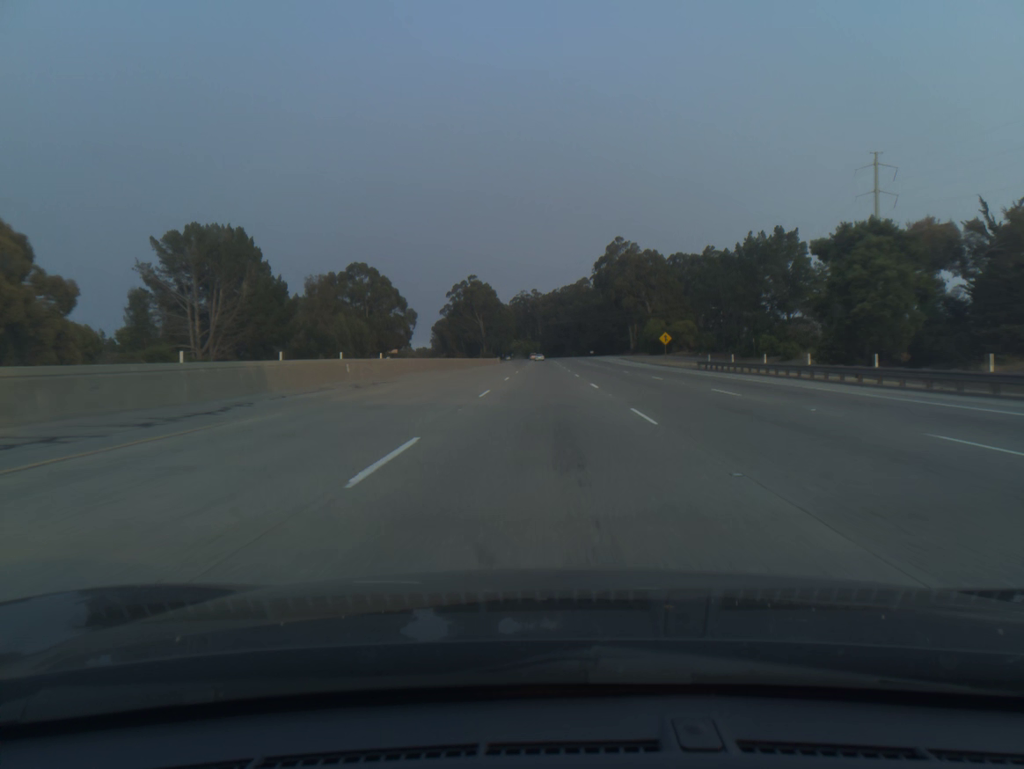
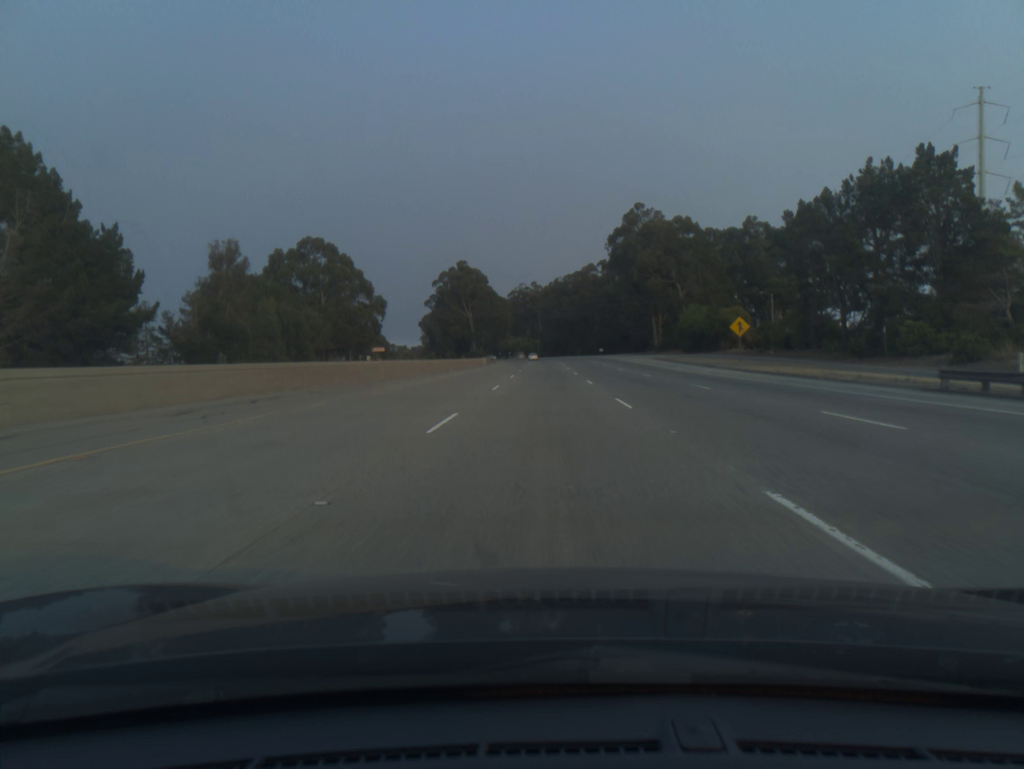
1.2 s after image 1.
(0.0, +39.4) m; 0°
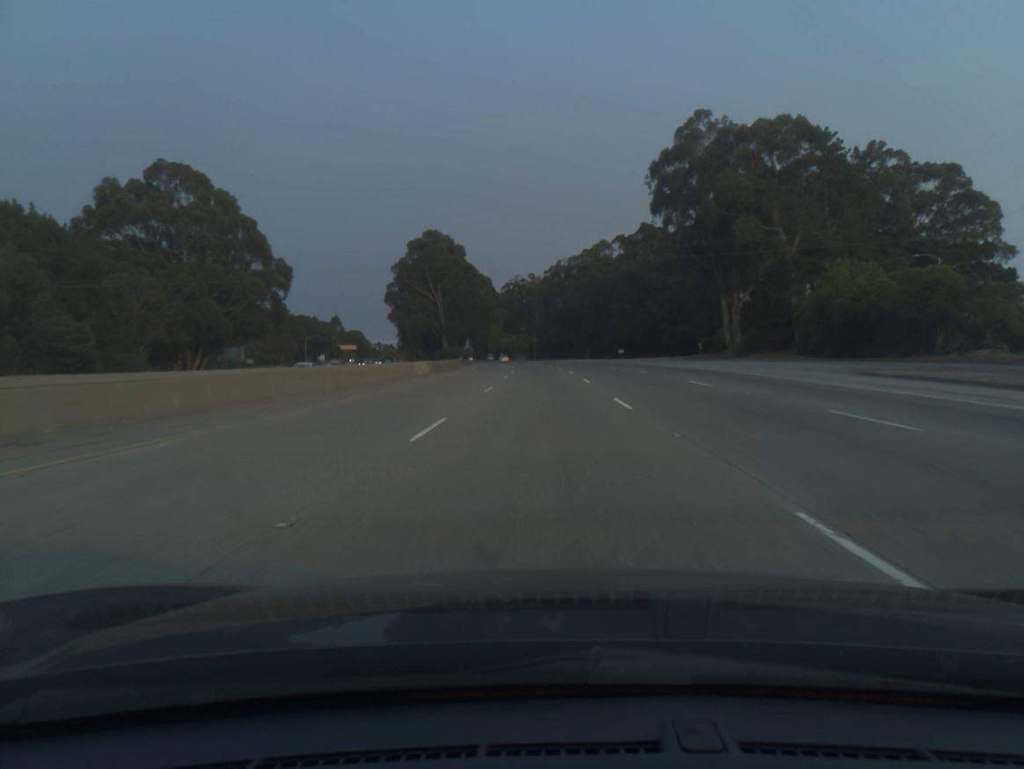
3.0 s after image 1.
(+0.1, +59.1) m; 0°
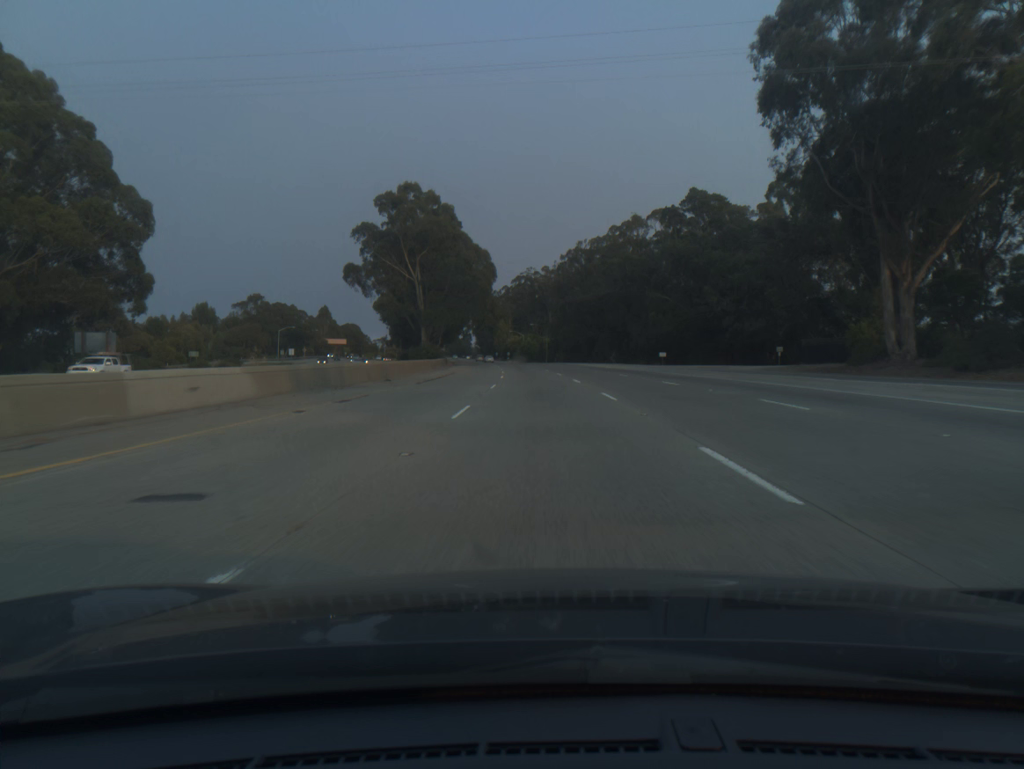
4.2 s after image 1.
(-0.2, +39.4) m; -1°
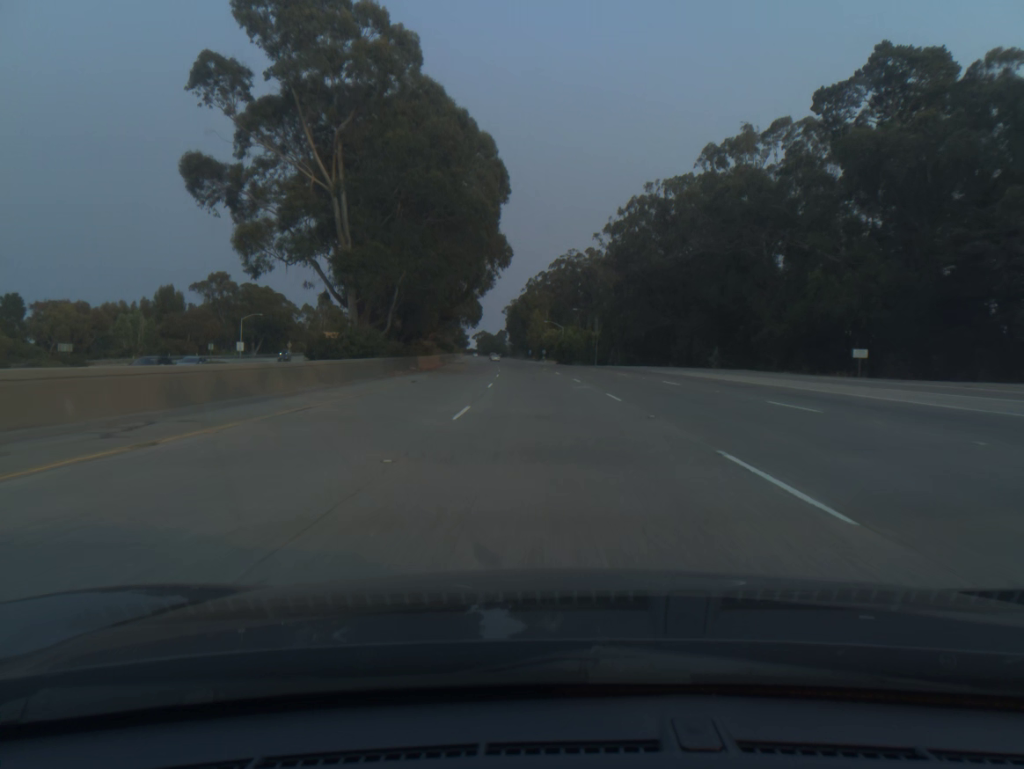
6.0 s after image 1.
(-1.4, +58.9) m; -3°
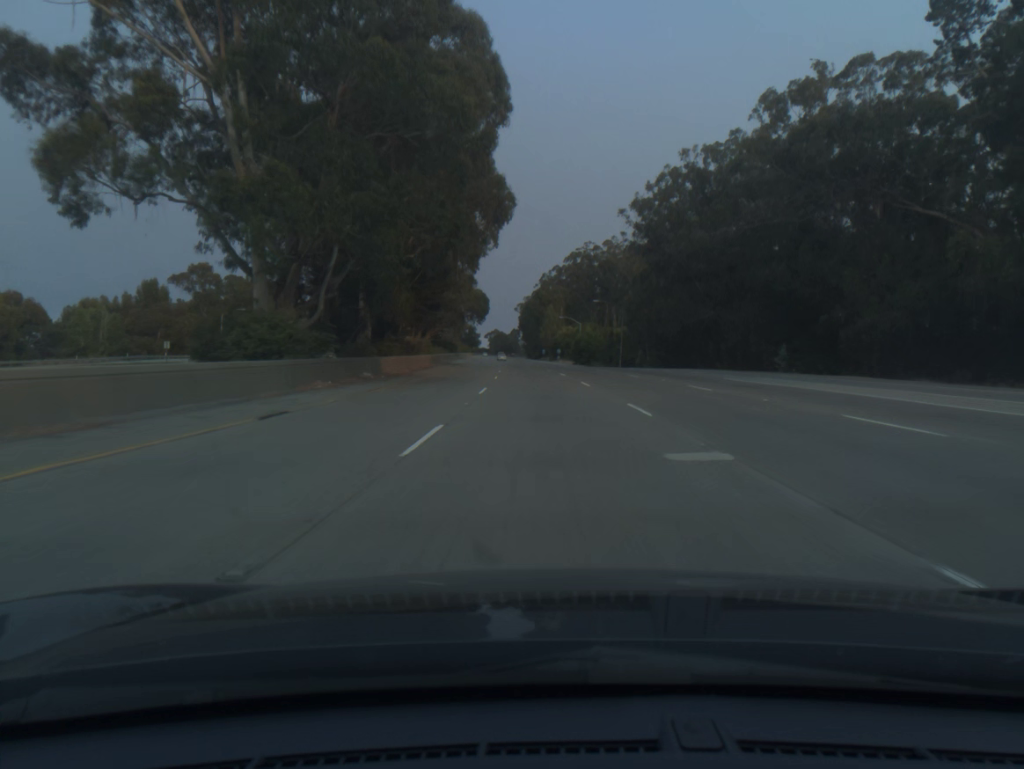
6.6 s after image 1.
(-0.2, +19.6) m; -1°
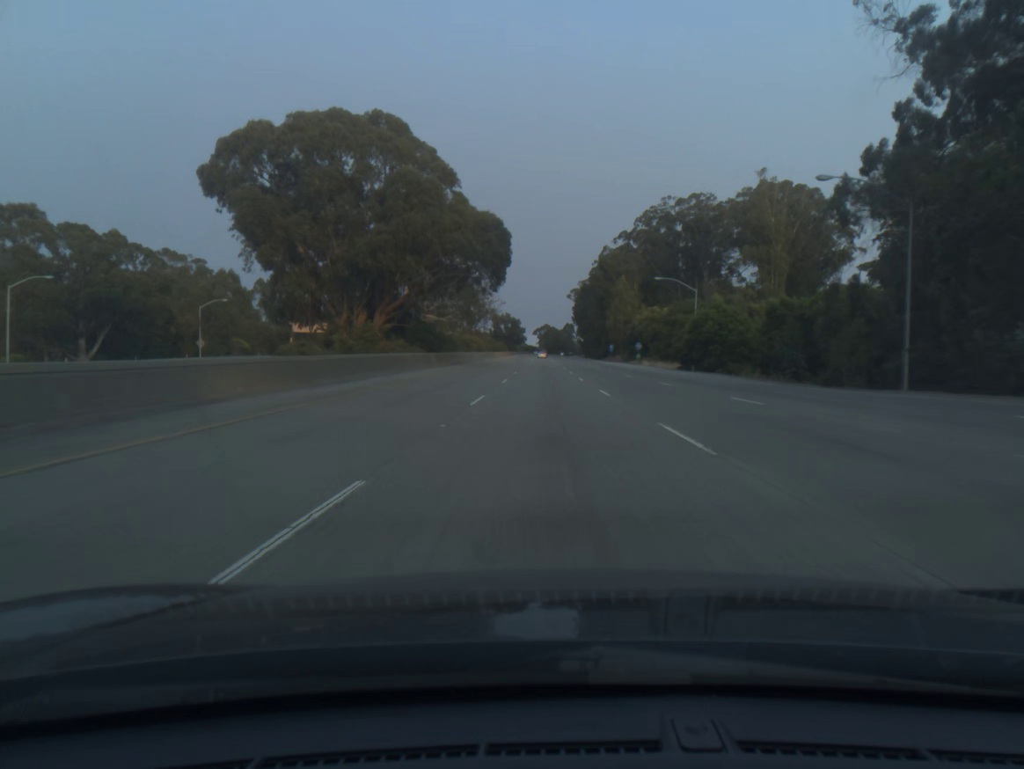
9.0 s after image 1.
(-2.7, +78.6) m; -4°
